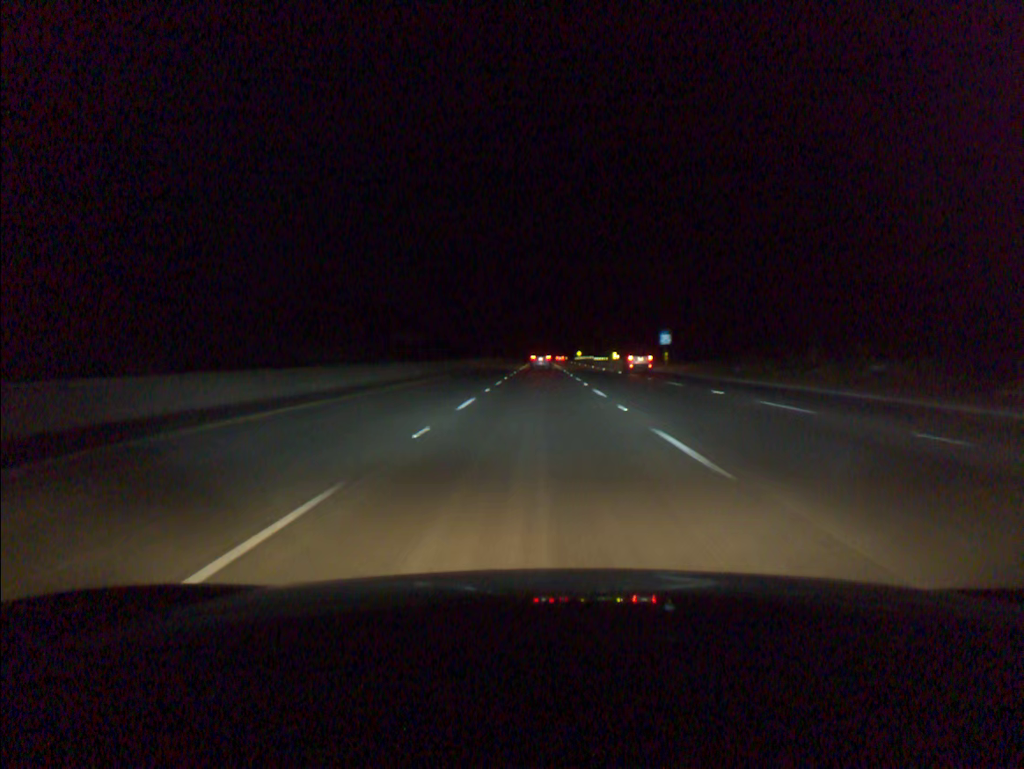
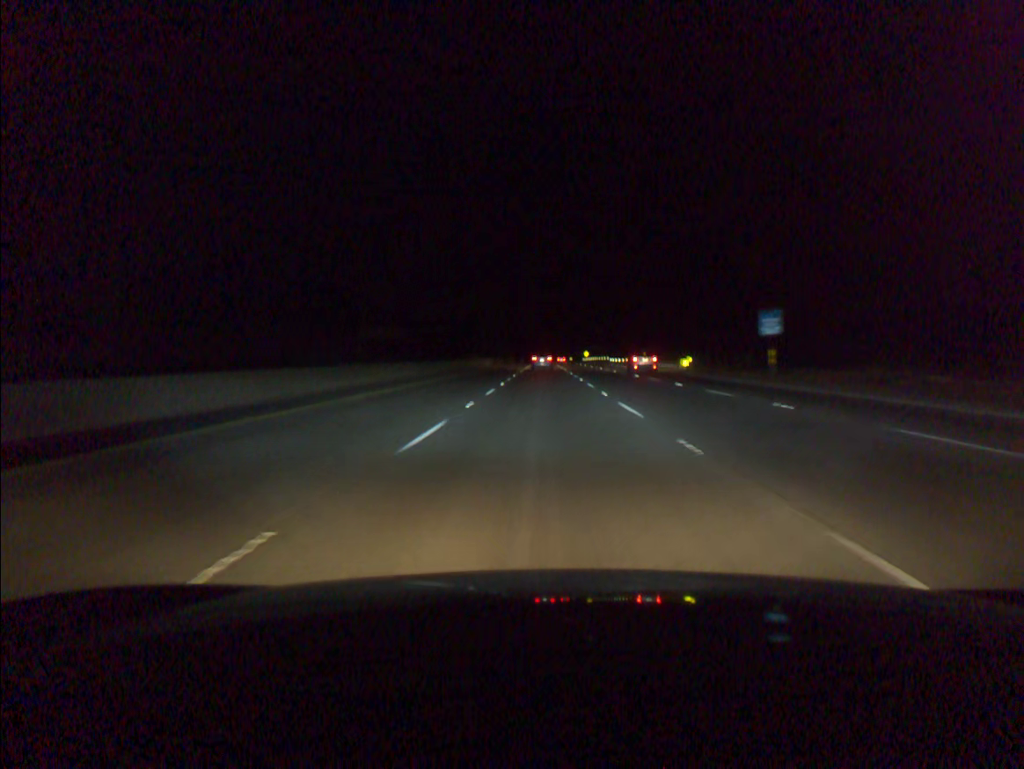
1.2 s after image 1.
(-0.1, +36.6) m; 0°
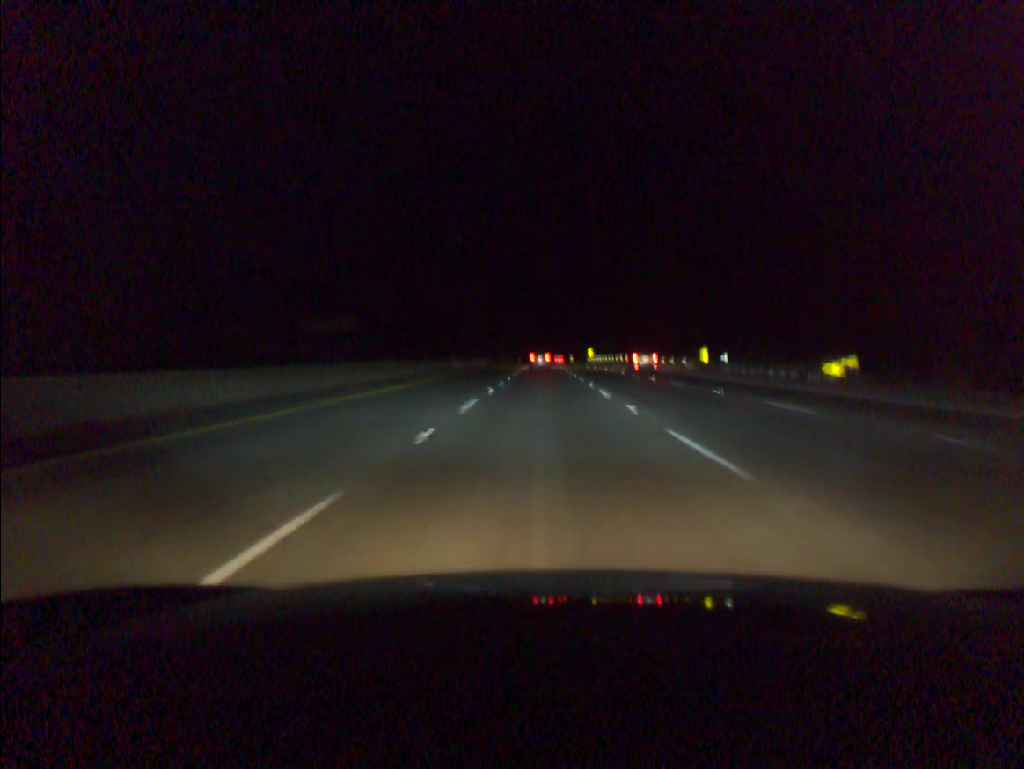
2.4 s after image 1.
(0.0, +36.6) m; 0°
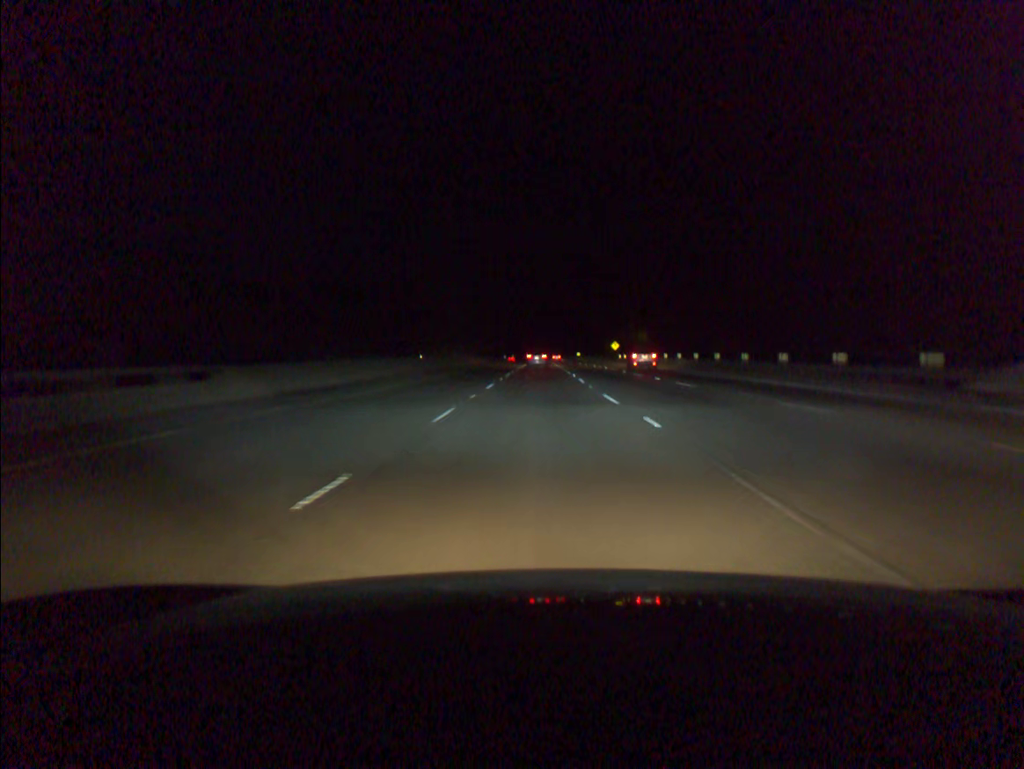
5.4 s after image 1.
(+0.3, +91.5) m; 0°
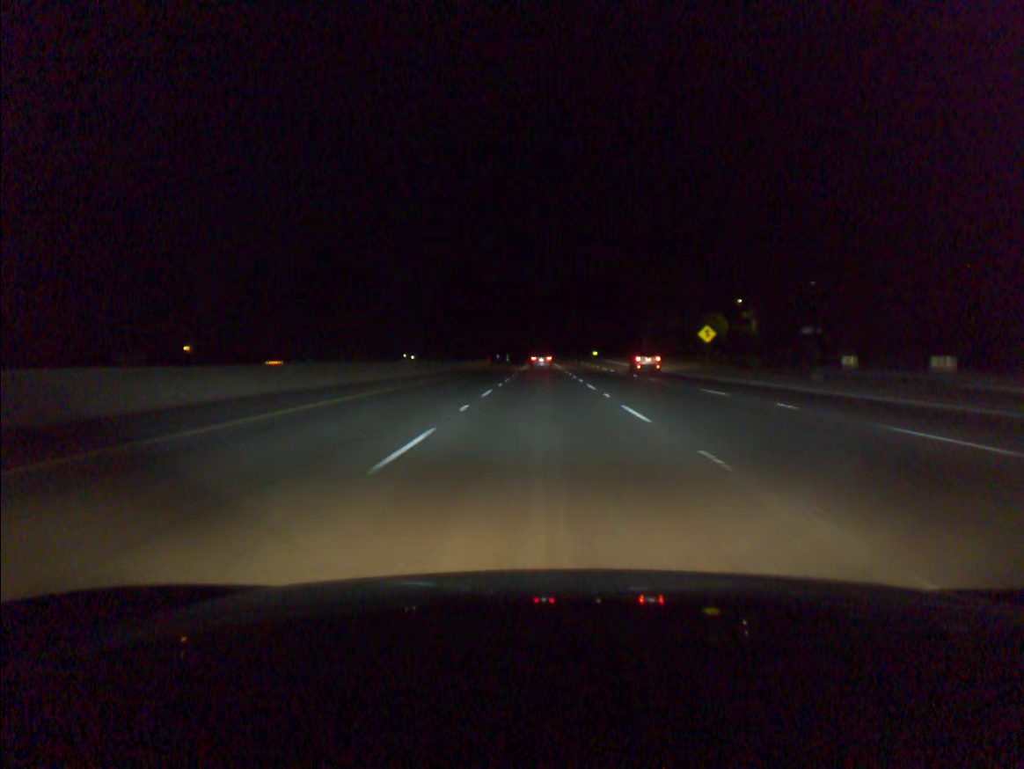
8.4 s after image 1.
(-0.2, +91.6) m; 0°
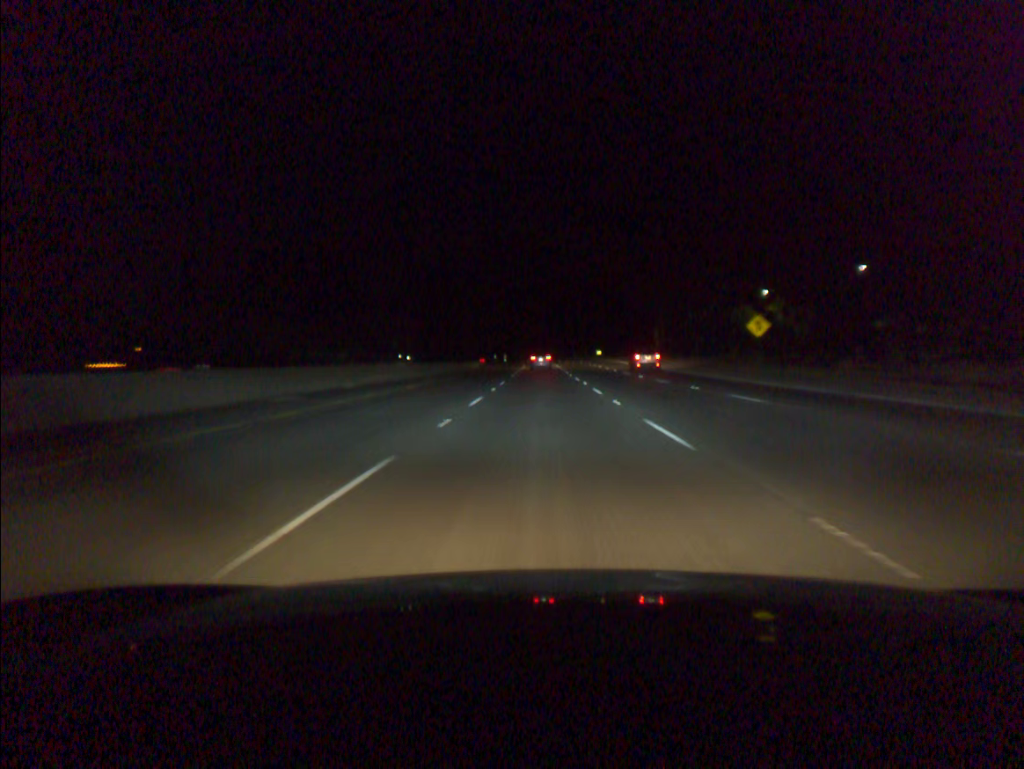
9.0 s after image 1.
(0.0, +18.4) m; 0°
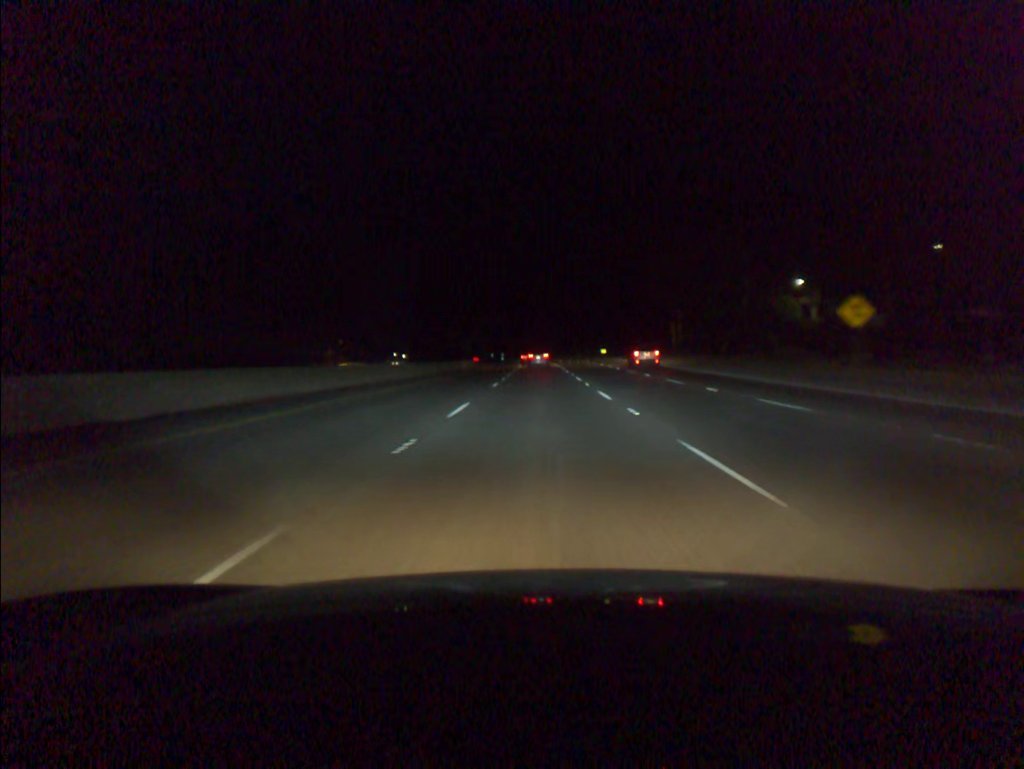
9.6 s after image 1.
(0.0, +18.4) m; 0°
